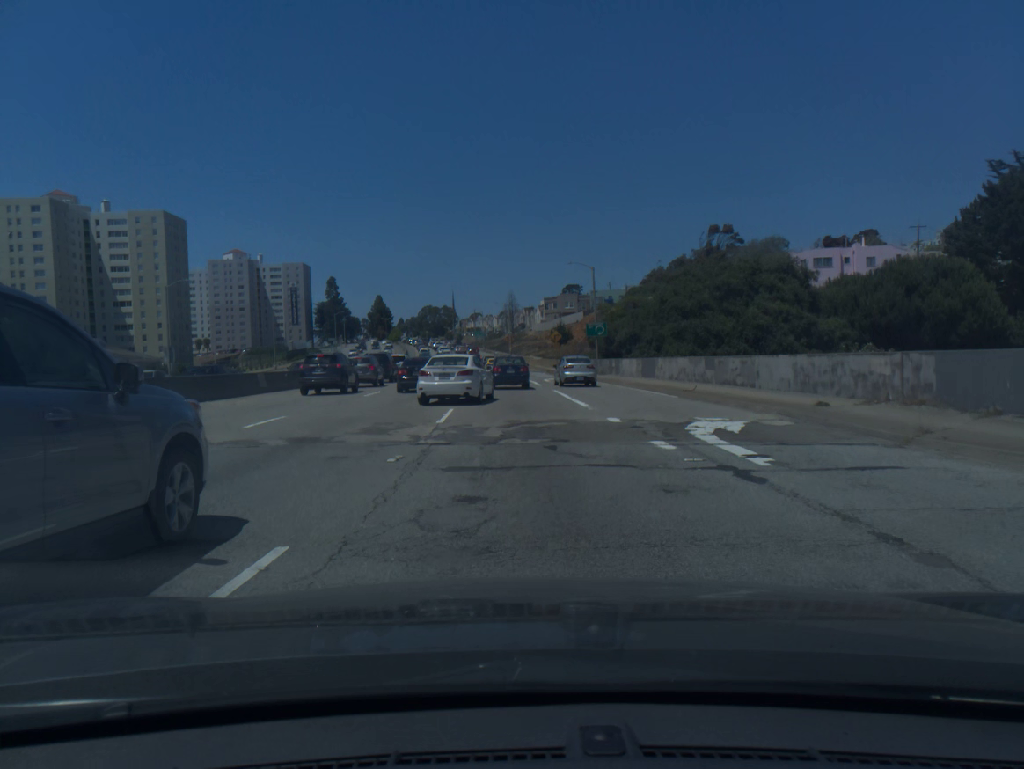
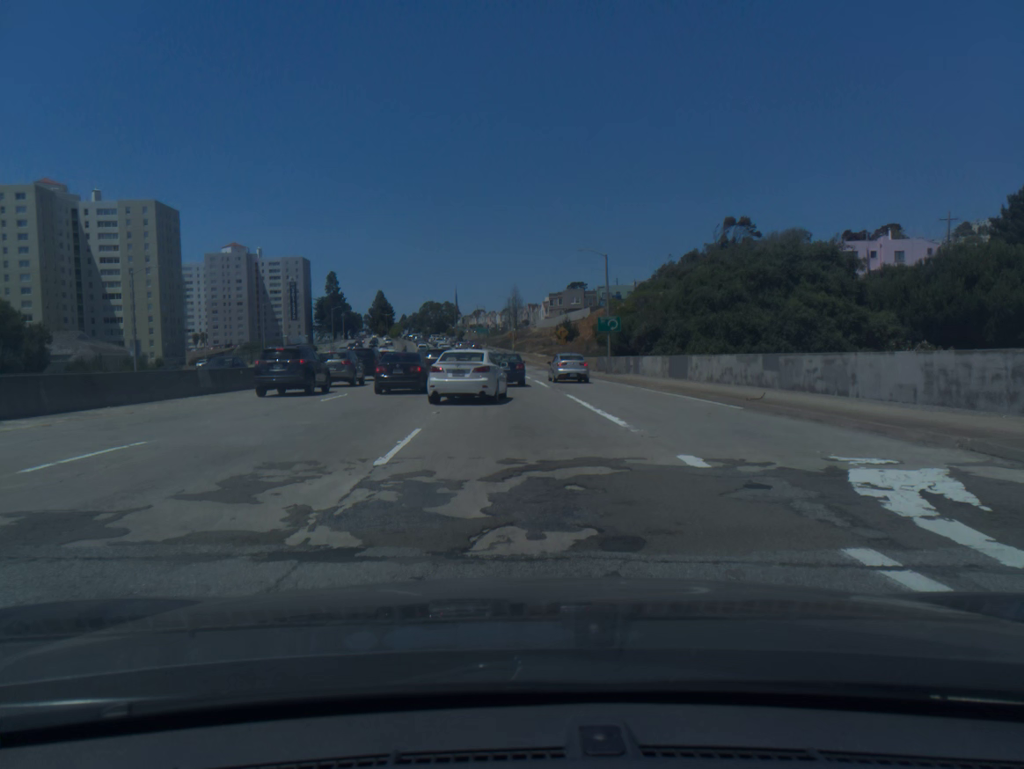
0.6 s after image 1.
(0.0, +7.1) m; 0°
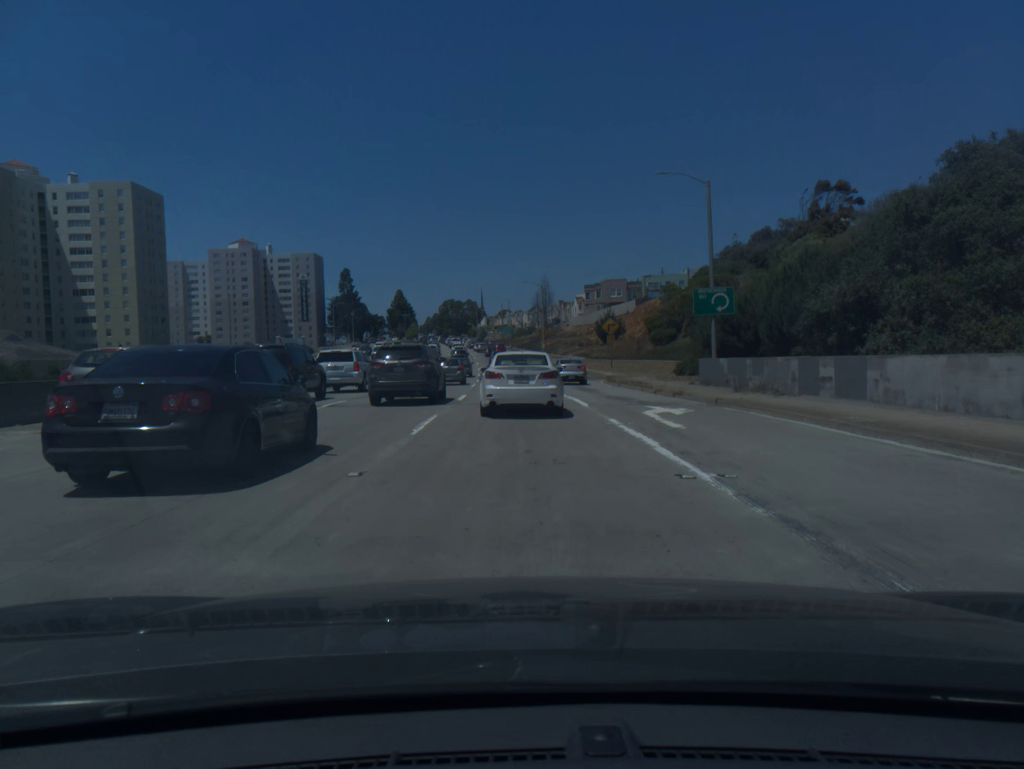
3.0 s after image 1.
(-0.4, +26.0) m; -2°
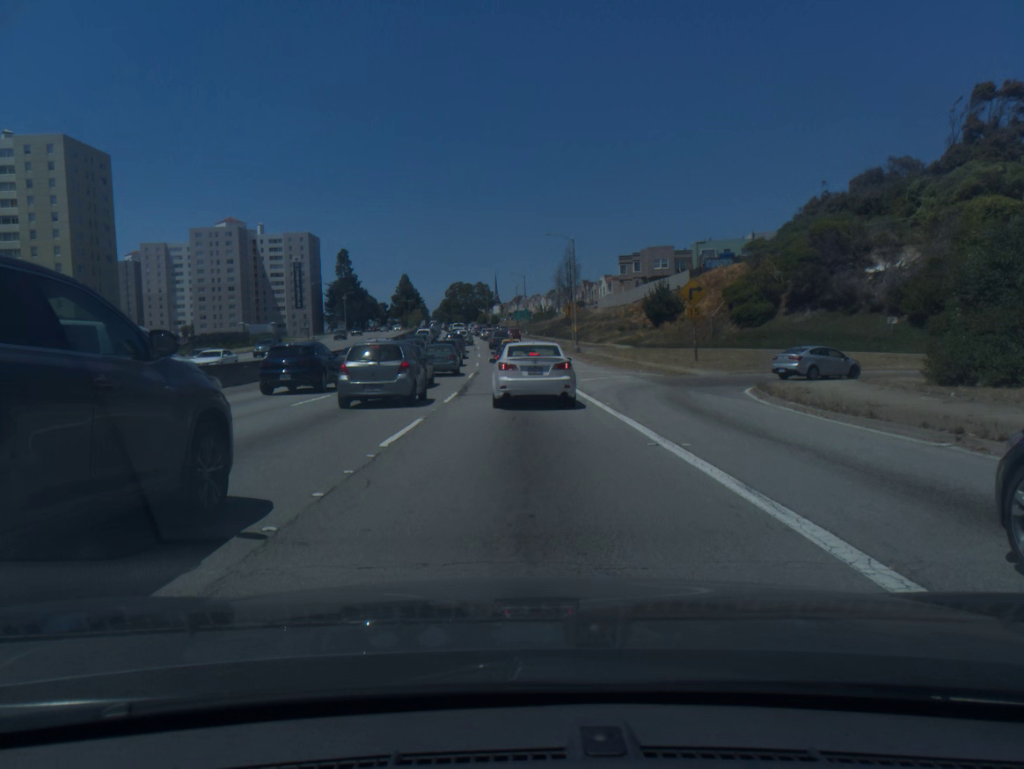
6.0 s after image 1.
(-0.3, +29.3) m; -1°
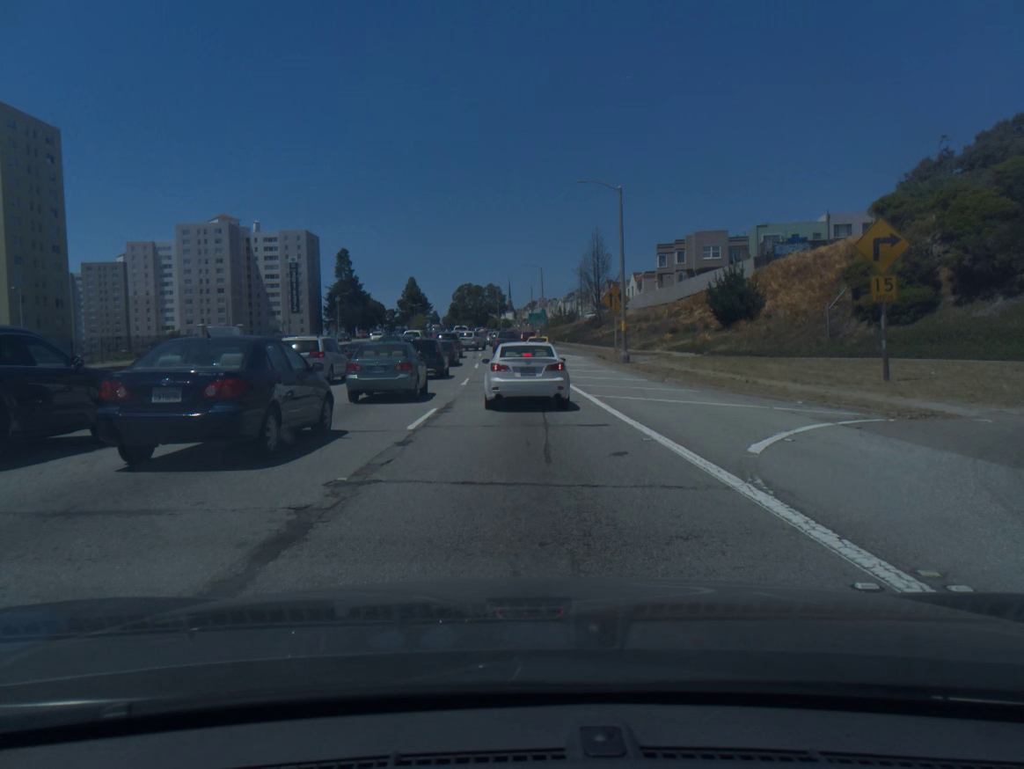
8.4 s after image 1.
(-0.3, +21.7) m; -1°
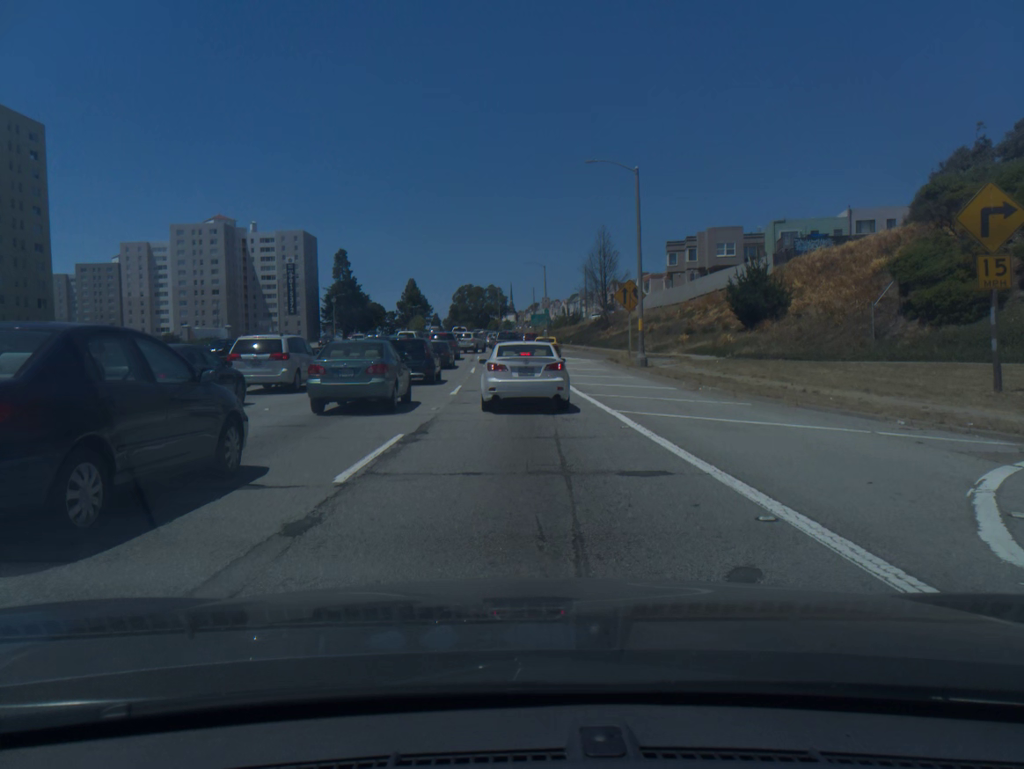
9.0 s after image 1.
(0.0, +5.1) m; 0°
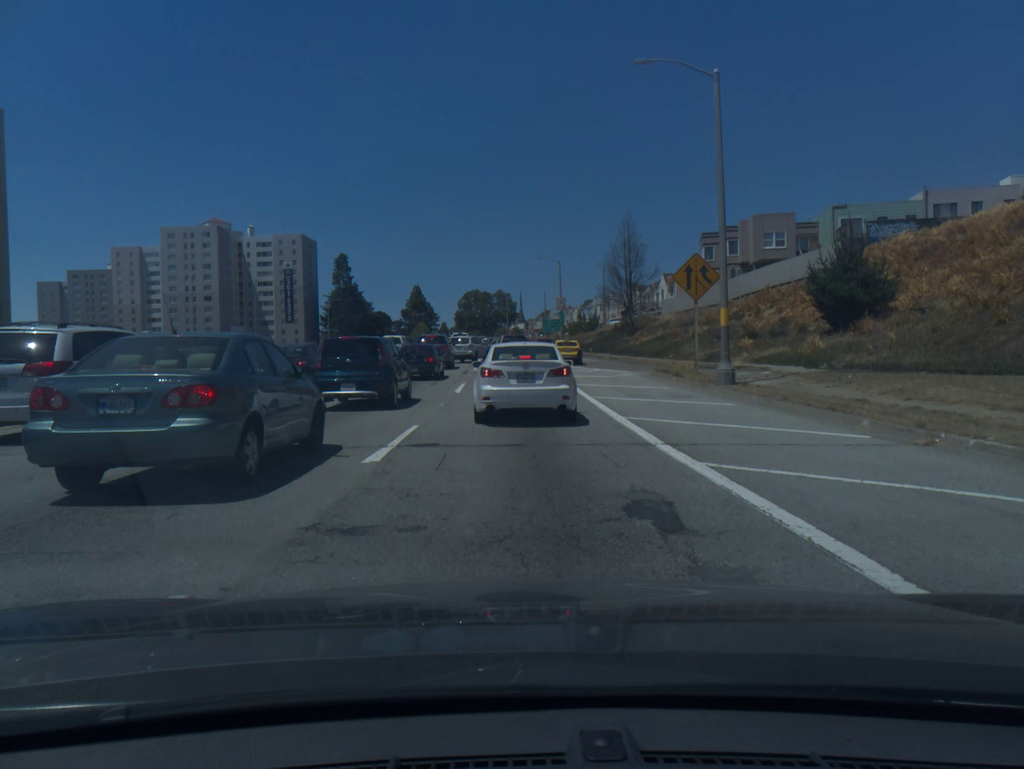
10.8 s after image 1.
(0.0, +13.4) m; -1°
